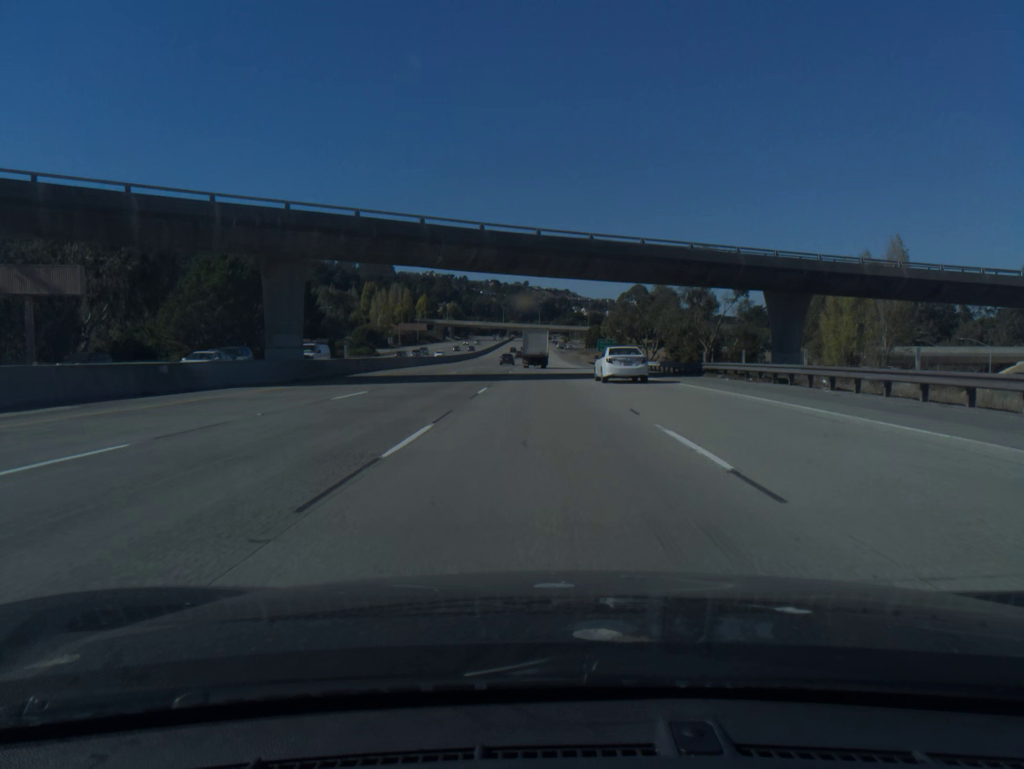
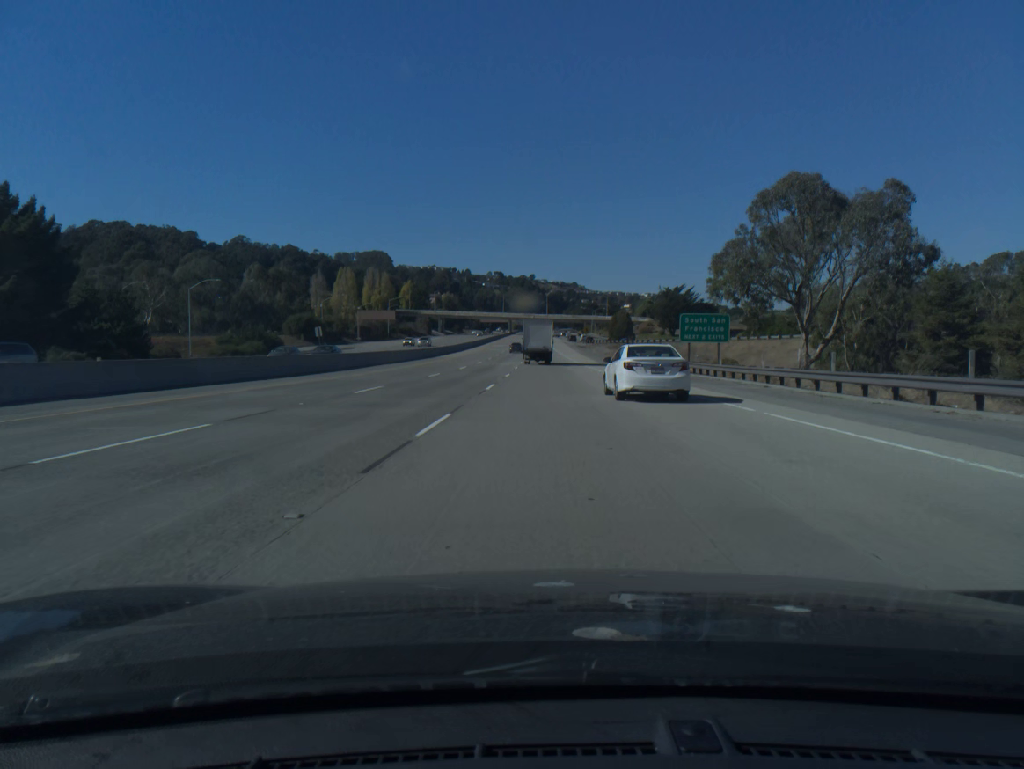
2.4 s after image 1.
(-0.5, +70.6) m; 0°
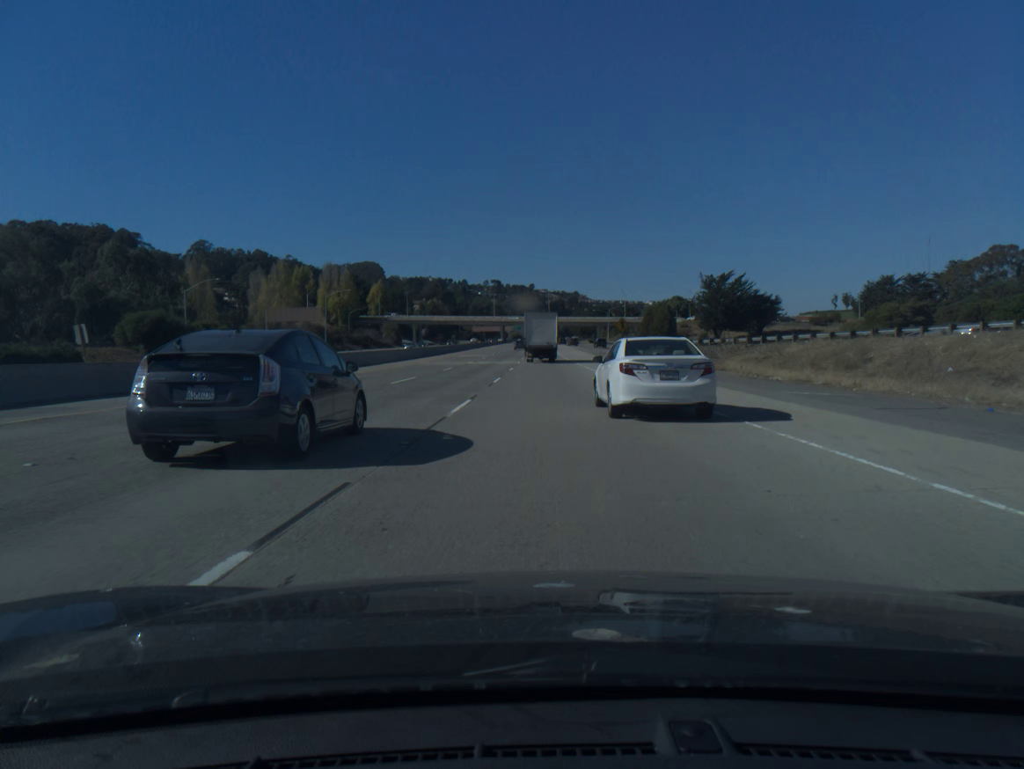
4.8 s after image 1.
(0.0, +68.3) m; 0°
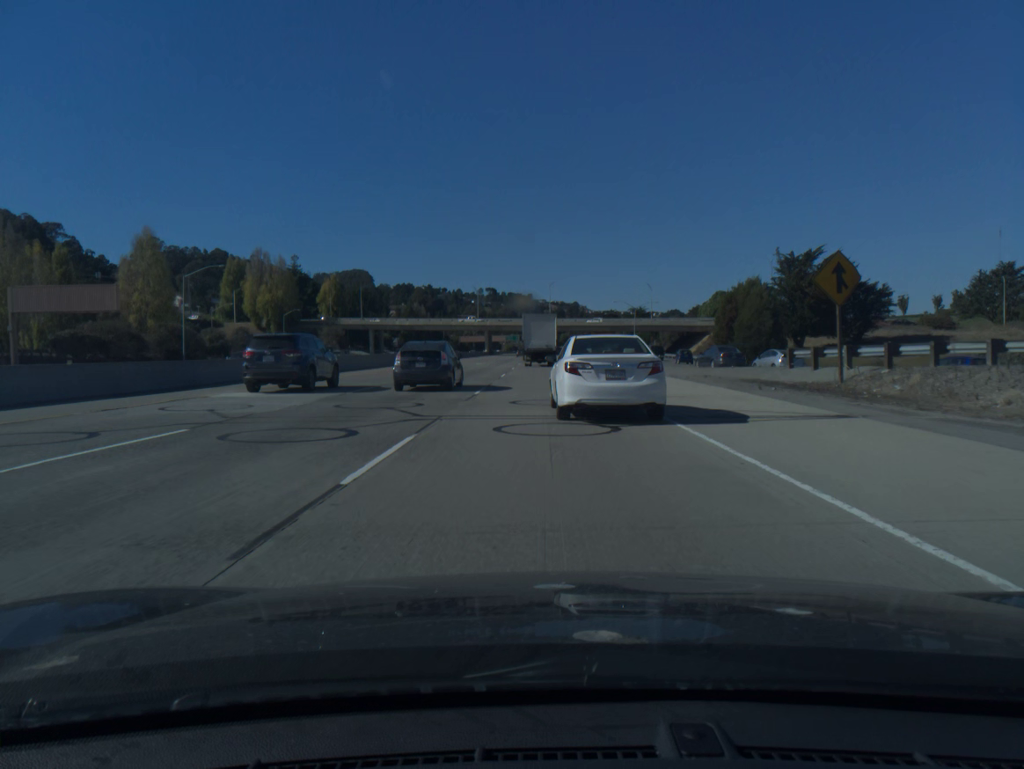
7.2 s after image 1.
(0.0, +64.4) m; 0°
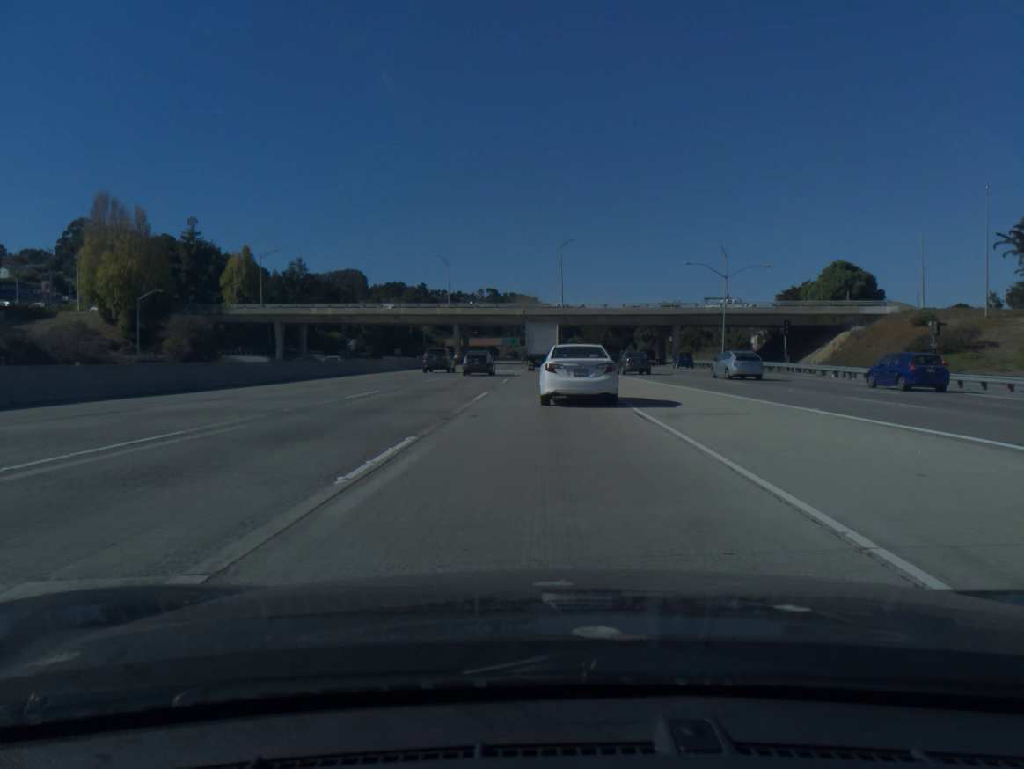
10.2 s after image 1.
(0.0, +73.0) m; 0°
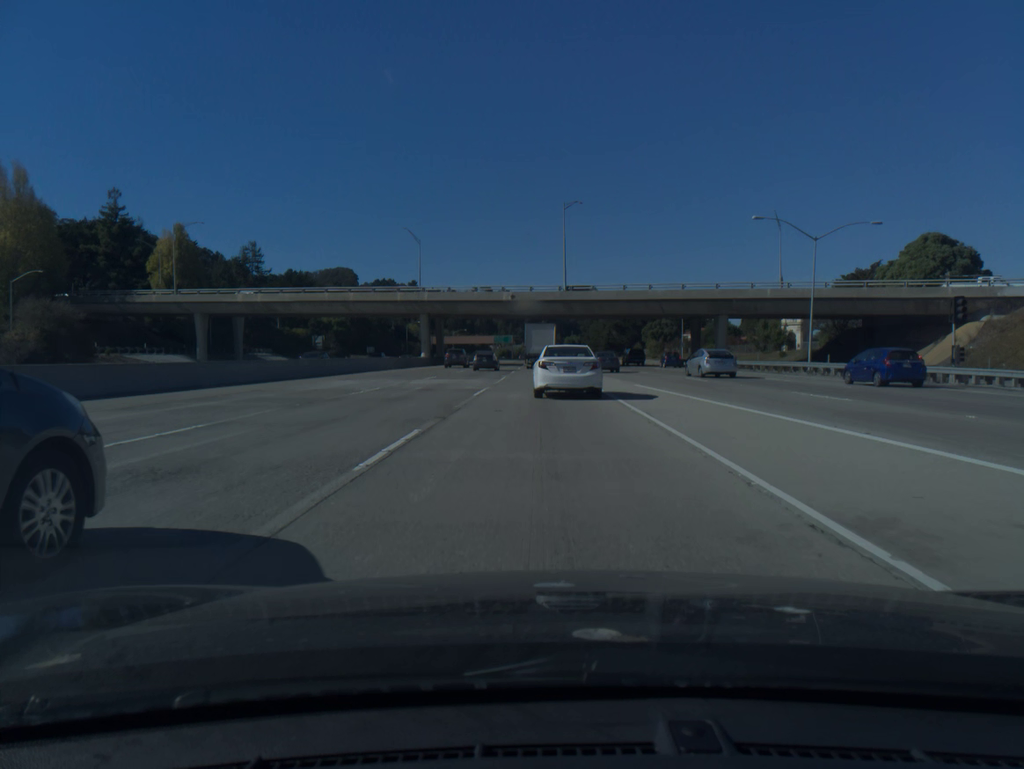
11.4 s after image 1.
(0.0, +27.8) m; 0°
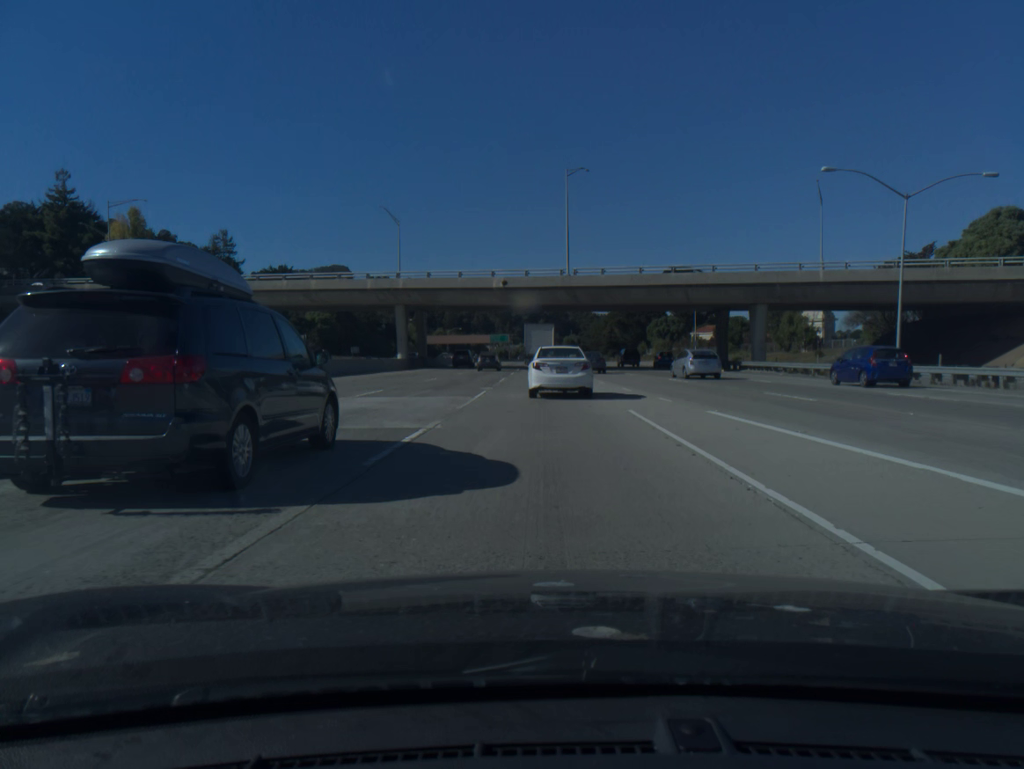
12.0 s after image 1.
(0.0, +13.7) m; 0°
